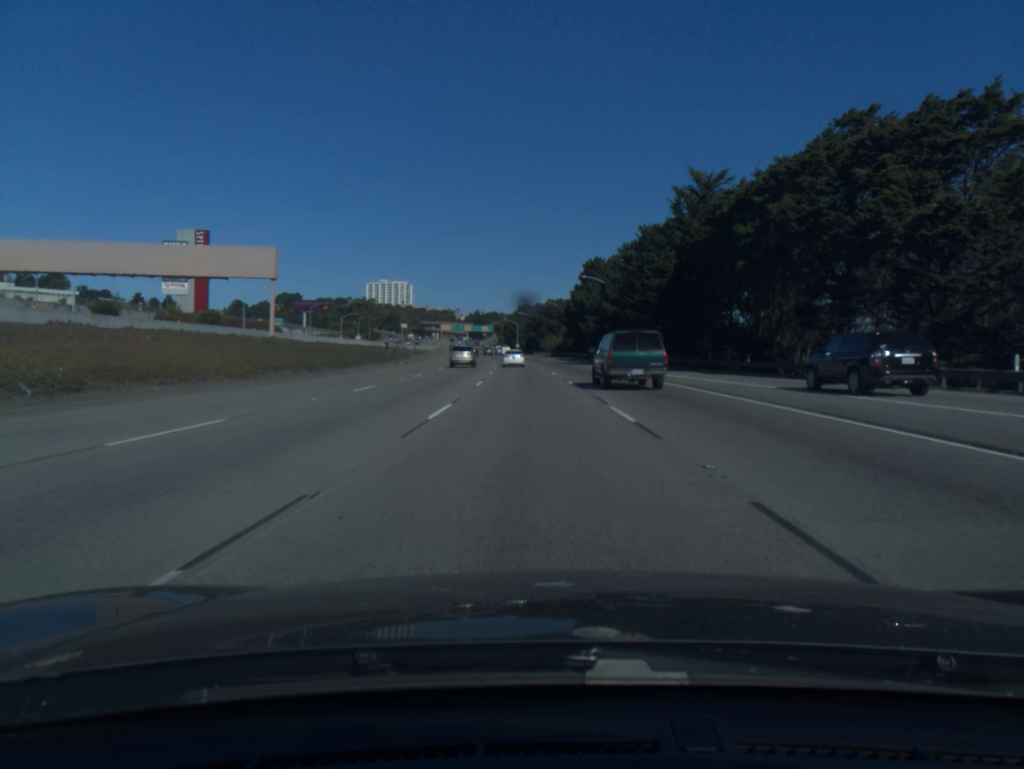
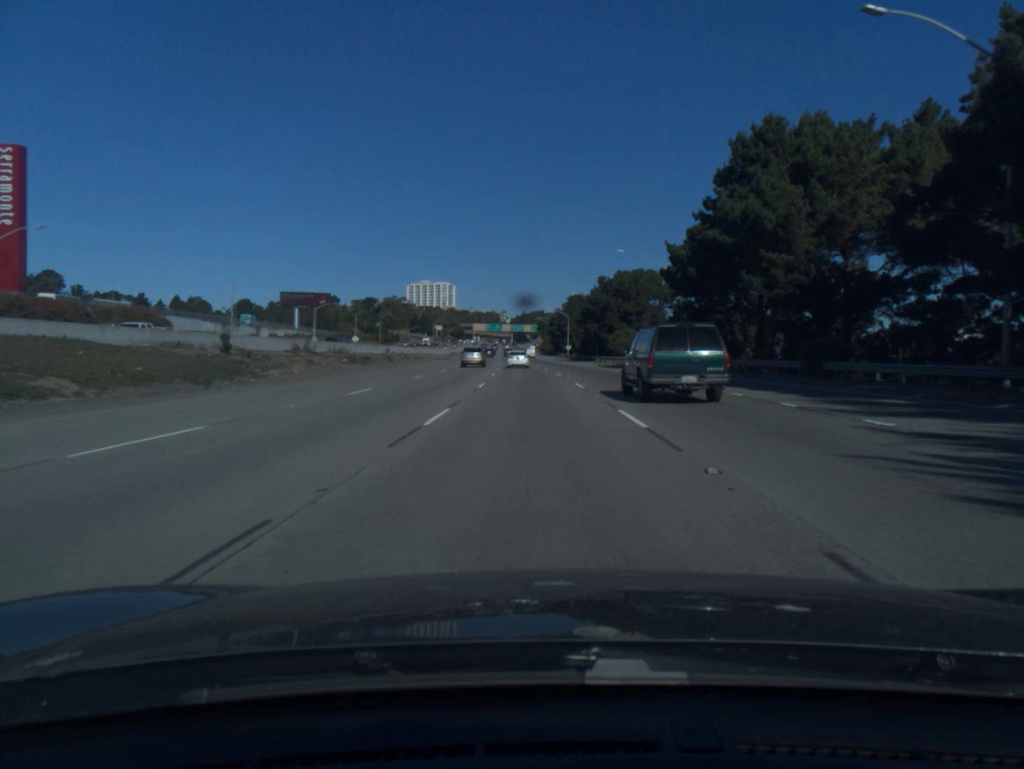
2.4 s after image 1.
(-2.5, +74.2) m; -4°
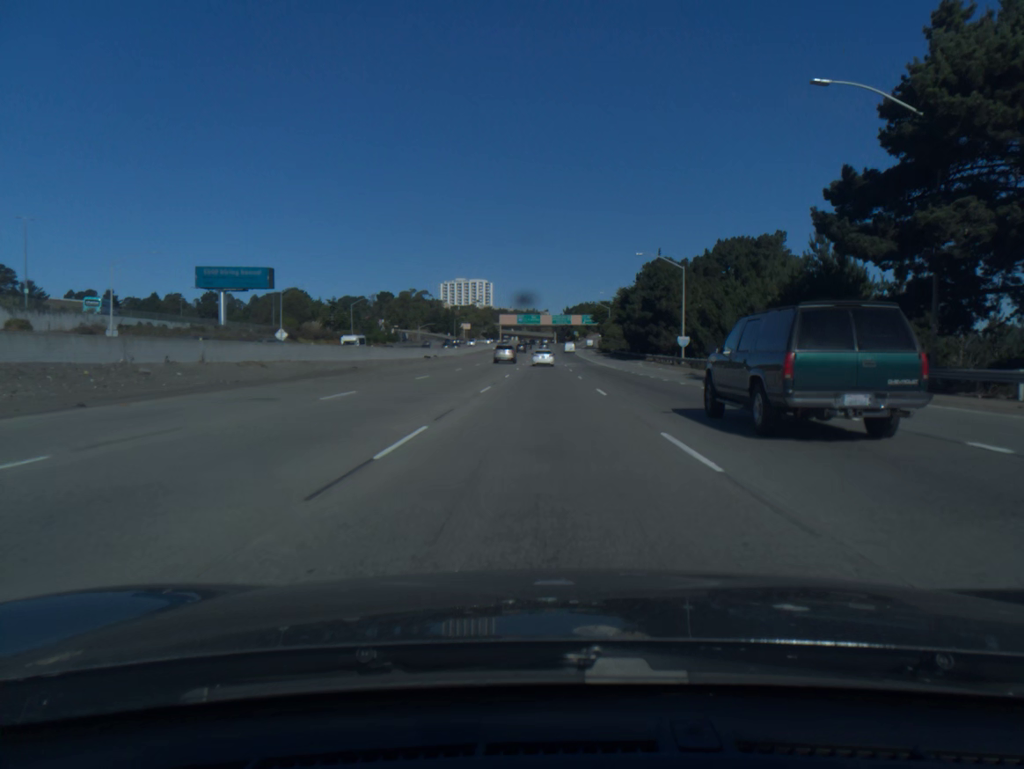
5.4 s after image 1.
(-3.0, +92.3) m; -3°
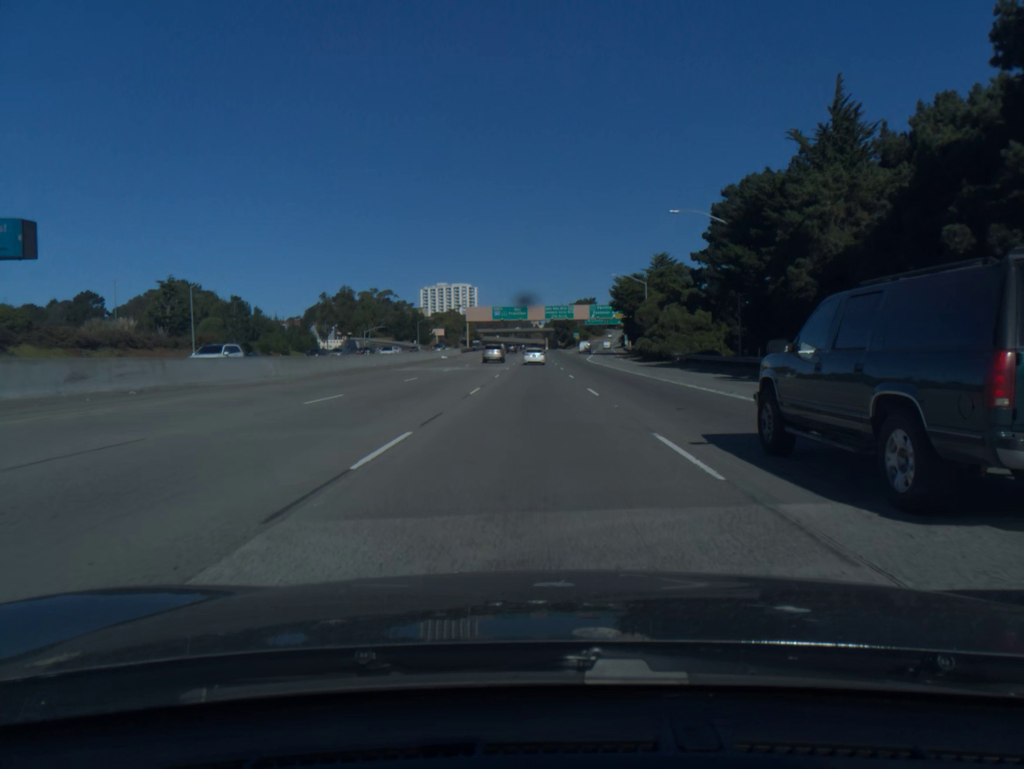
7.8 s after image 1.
(+0.4, +73.7) m; +1°
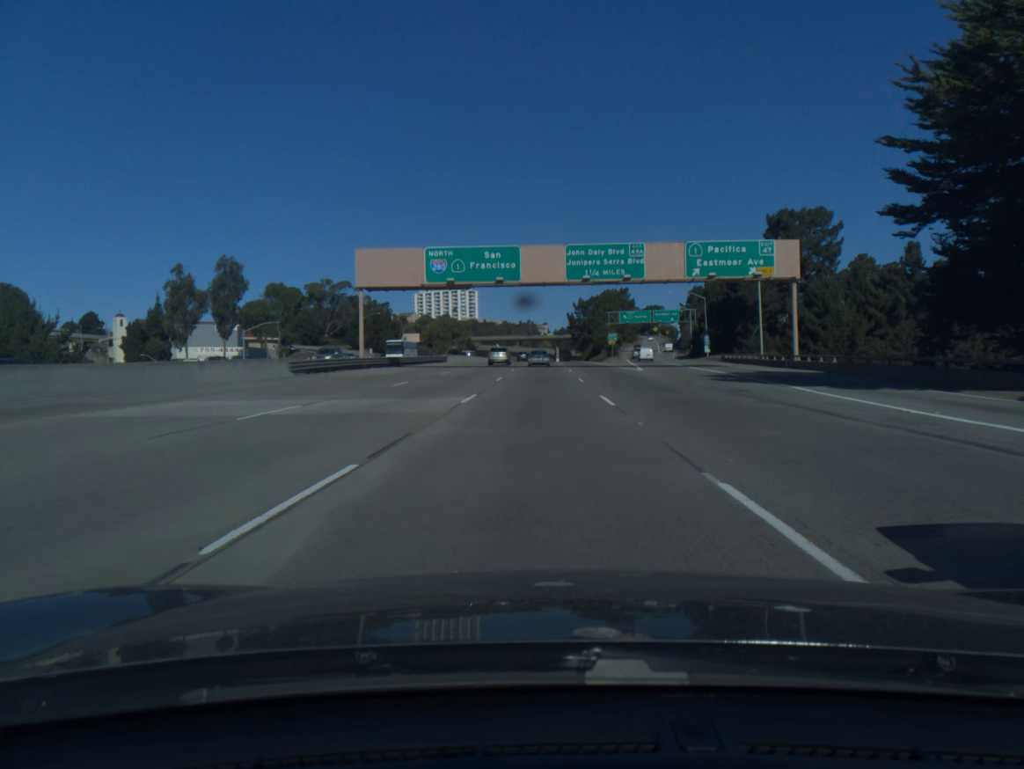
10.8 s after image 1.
(-0.7, +91.5) m; -1°
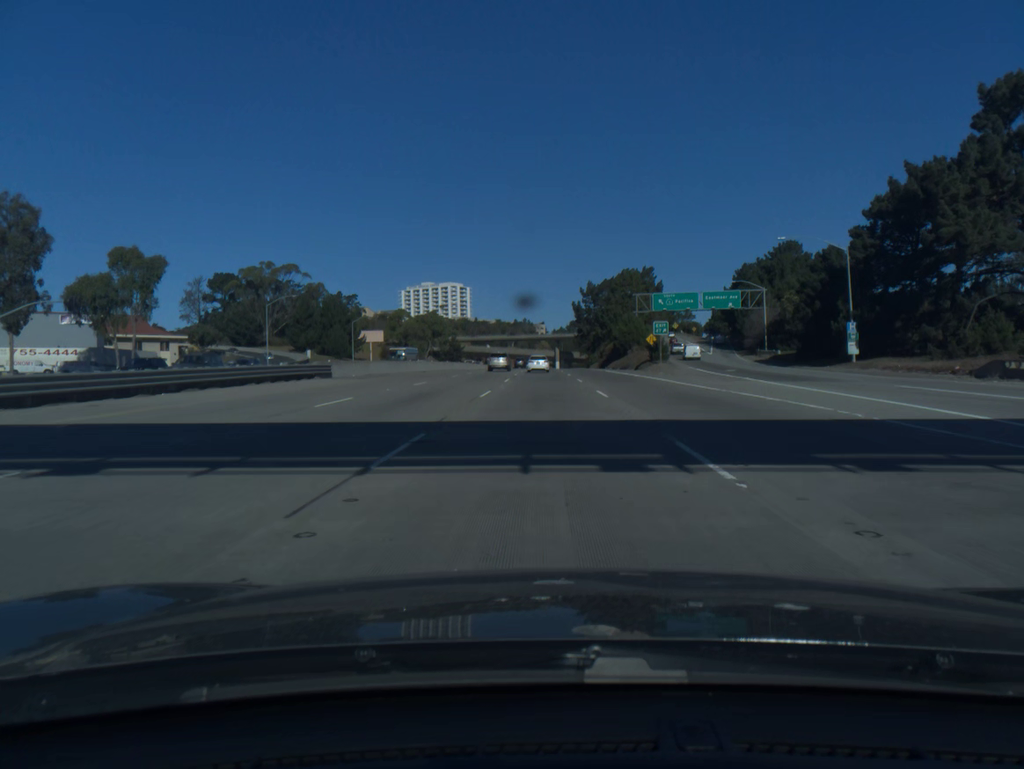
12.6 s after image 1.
(0.0, +54.6) m; 0°
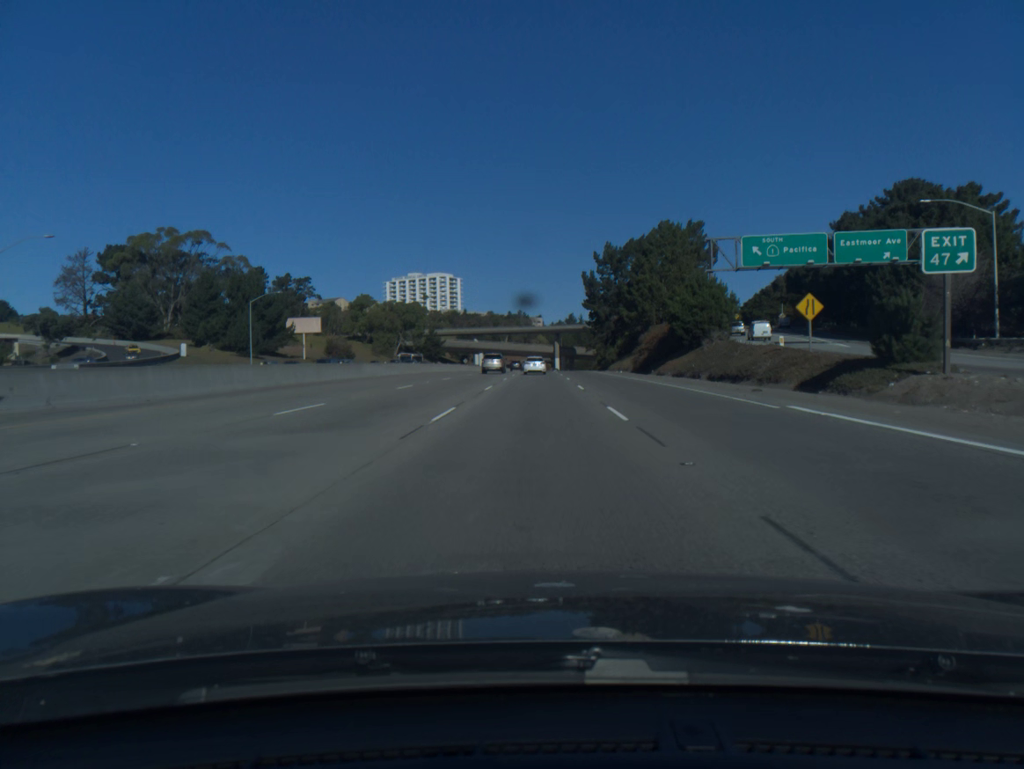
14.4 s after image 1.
(+0.2, +54.2) m; 0°
